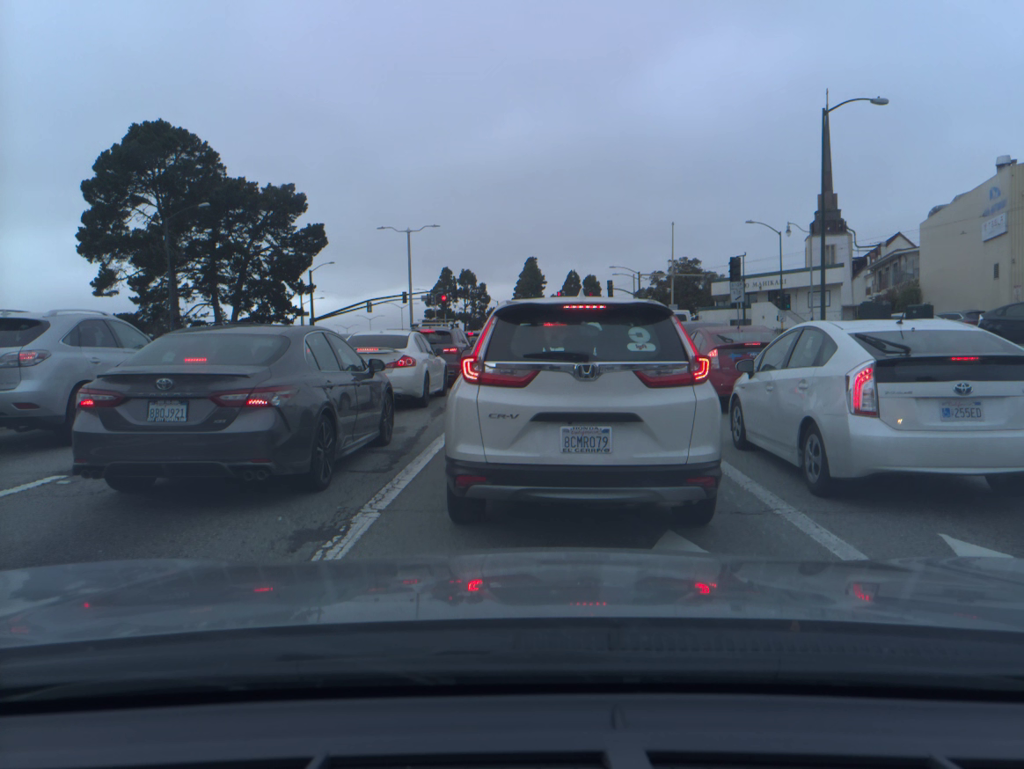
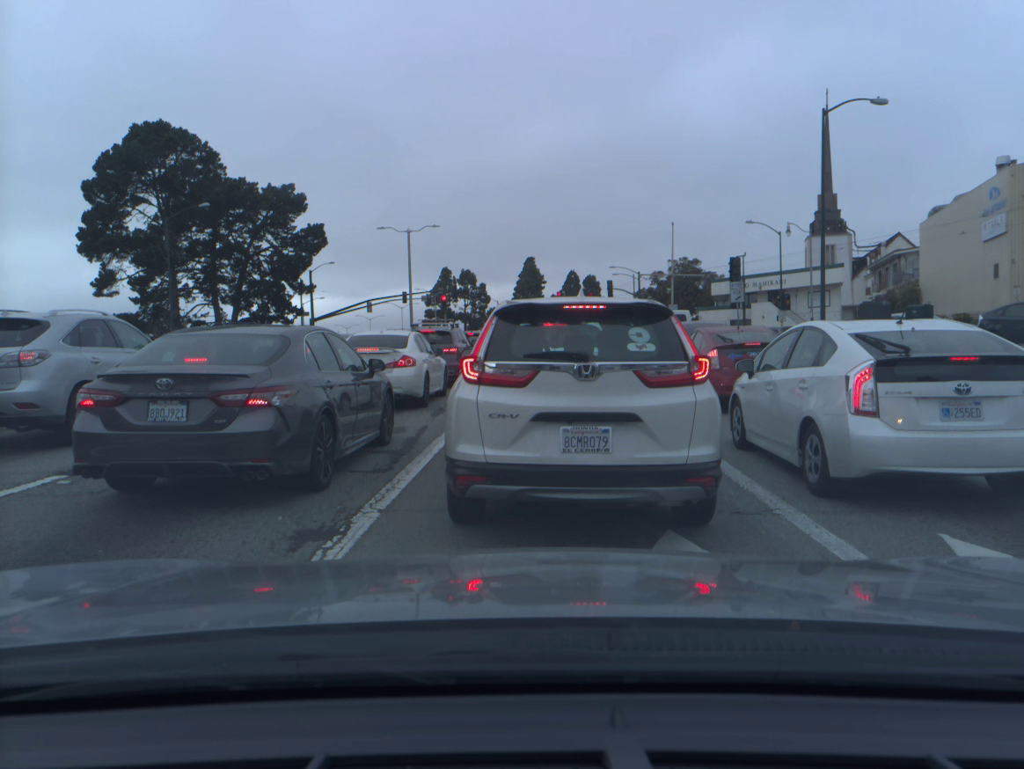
(0.0, 0.0) m; 0°
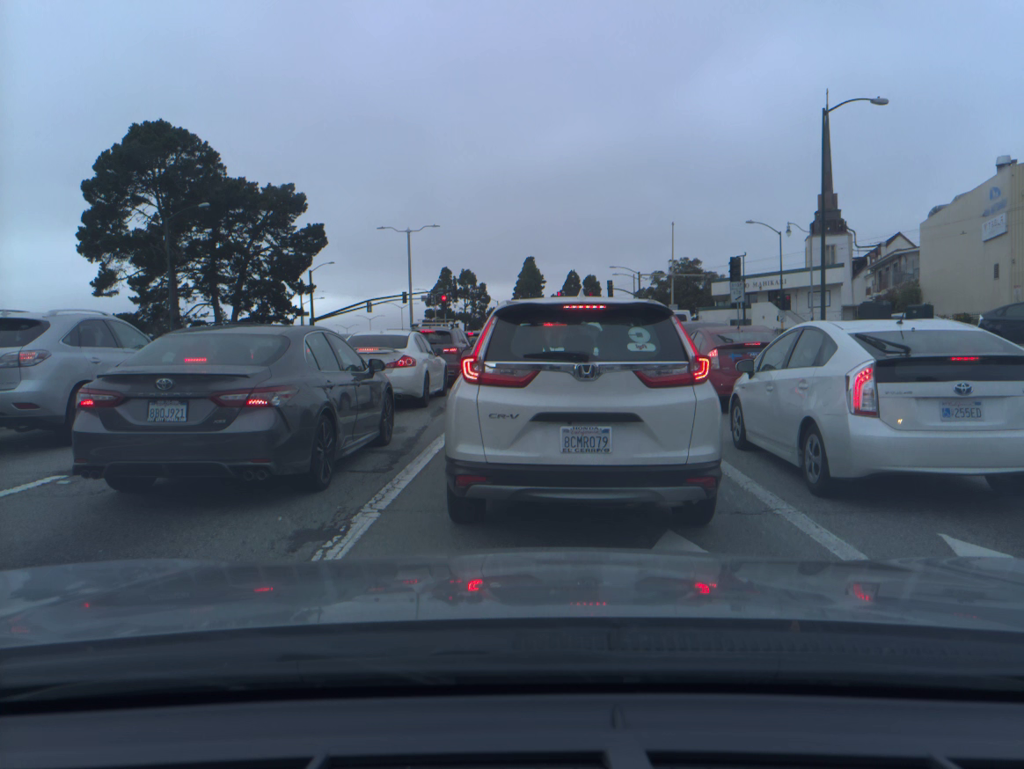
(0.0, 0.0) m; 0°
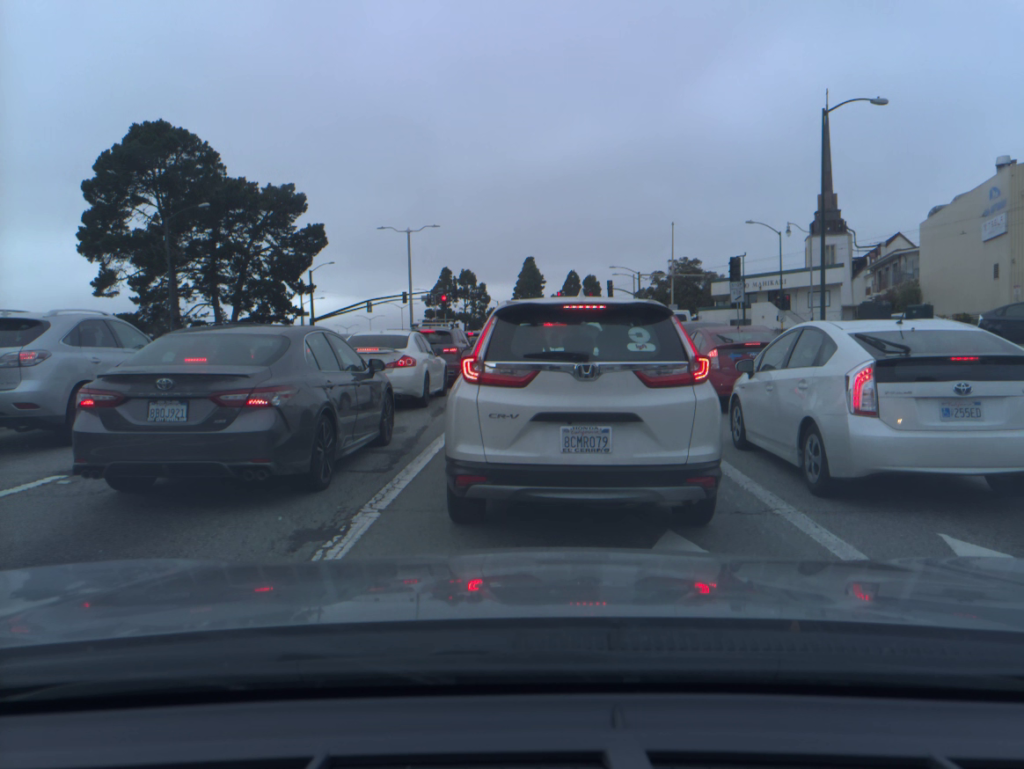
(0.0, 0.0) m; 0°
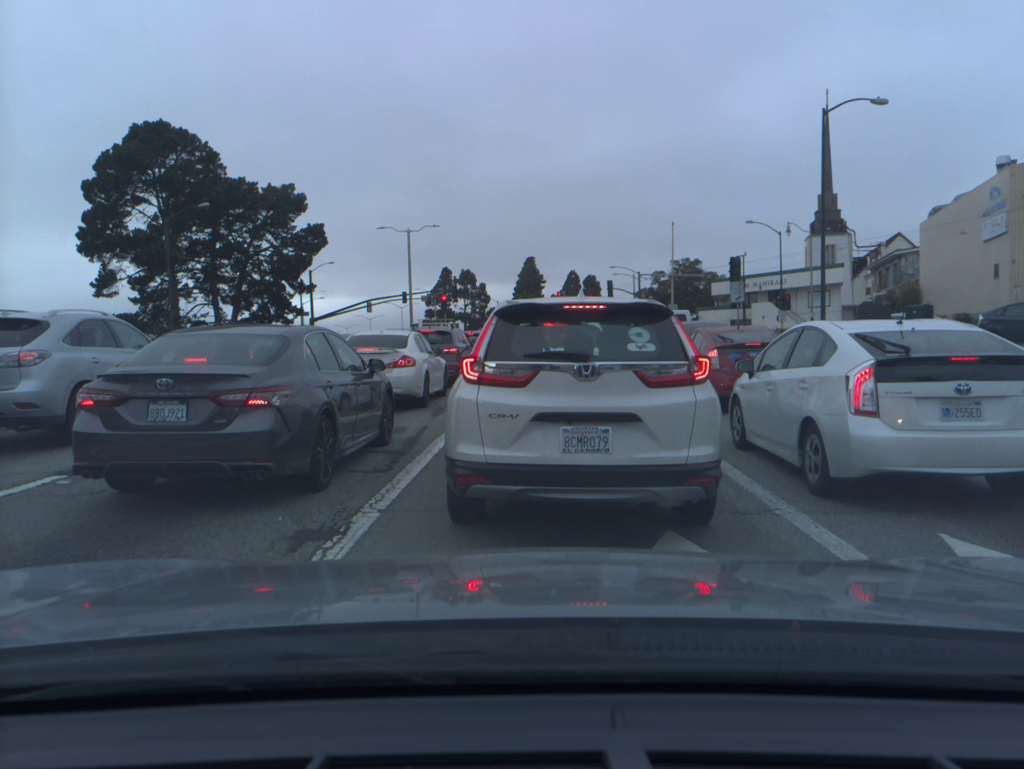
(0.0, 0.0) m; 0°
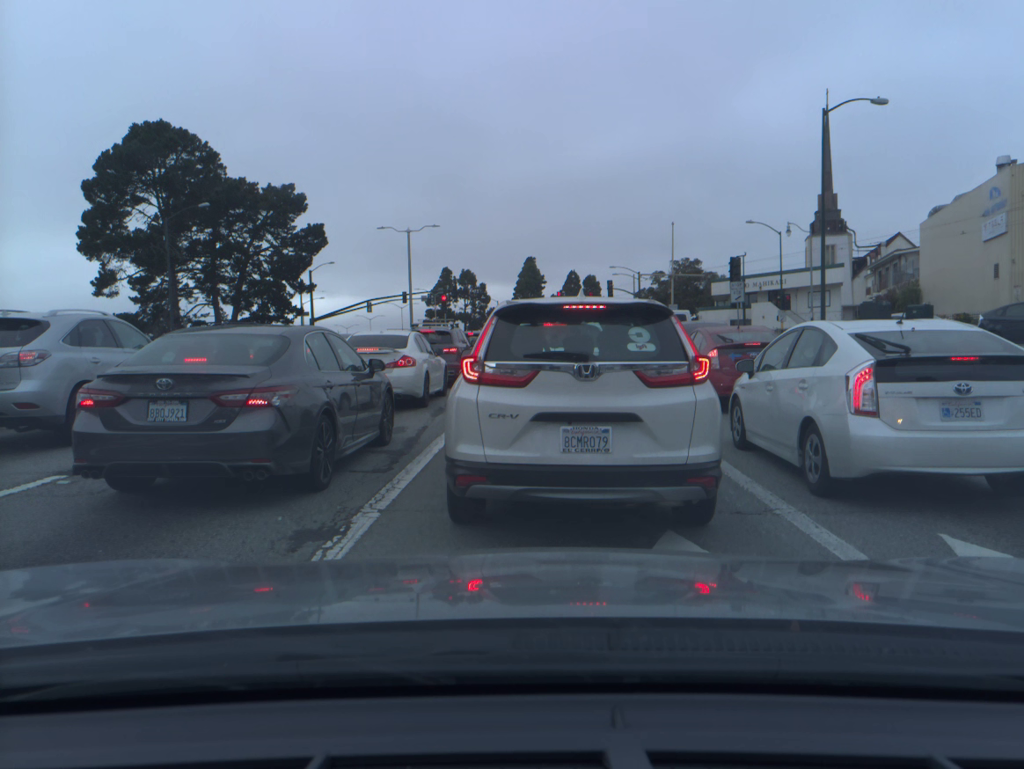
(0.0, 0.0) m; 0°
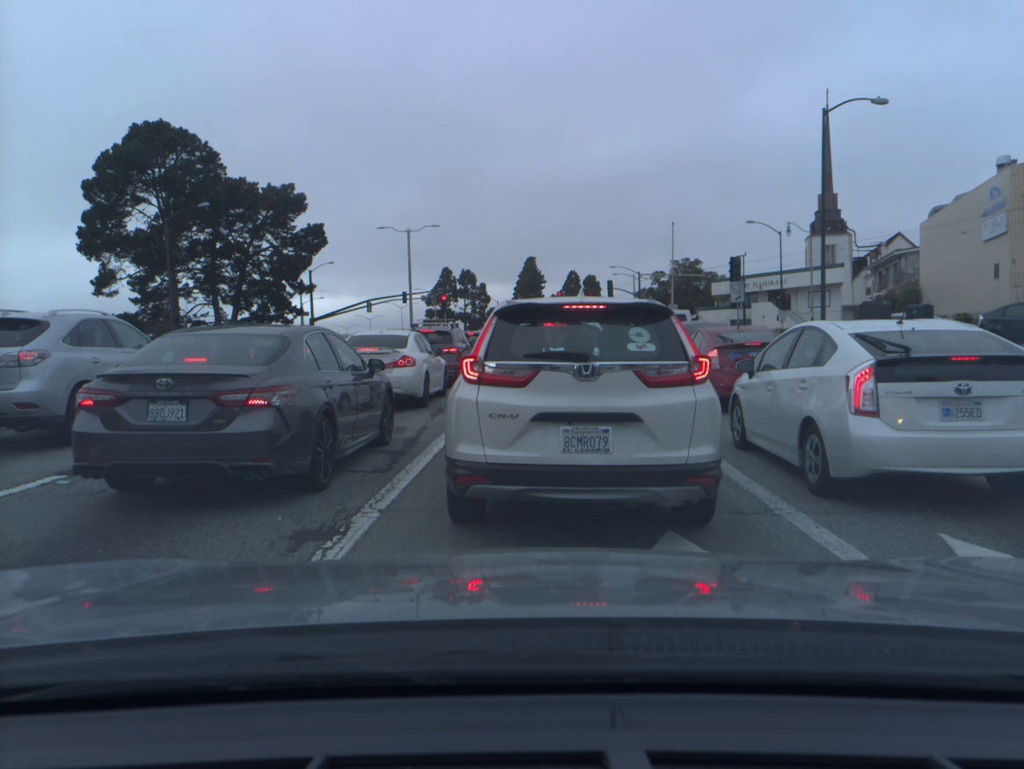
(0.0, 0.0) m; 0°
